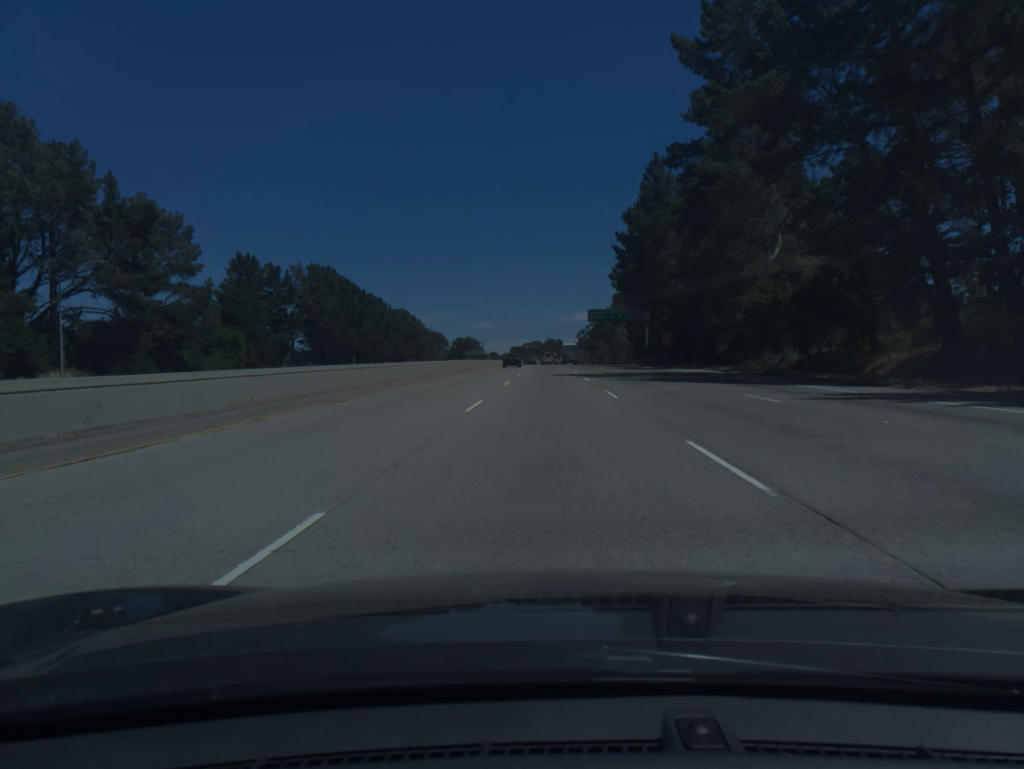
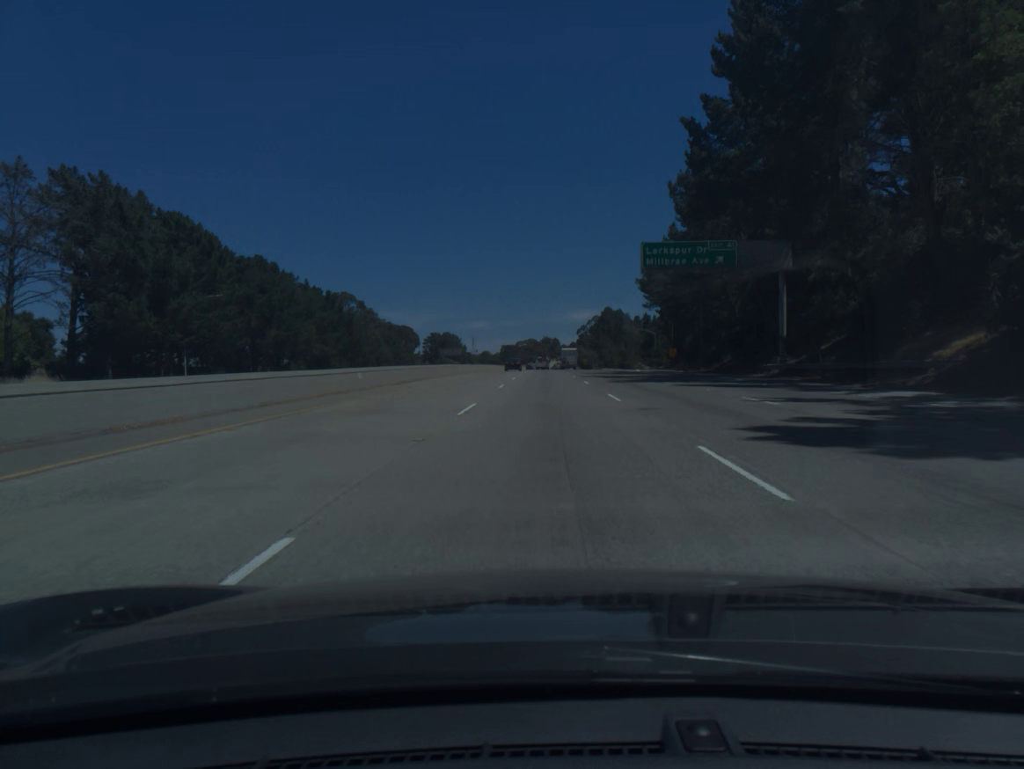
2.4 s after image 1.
(+0.2, +73.4) m; 0°
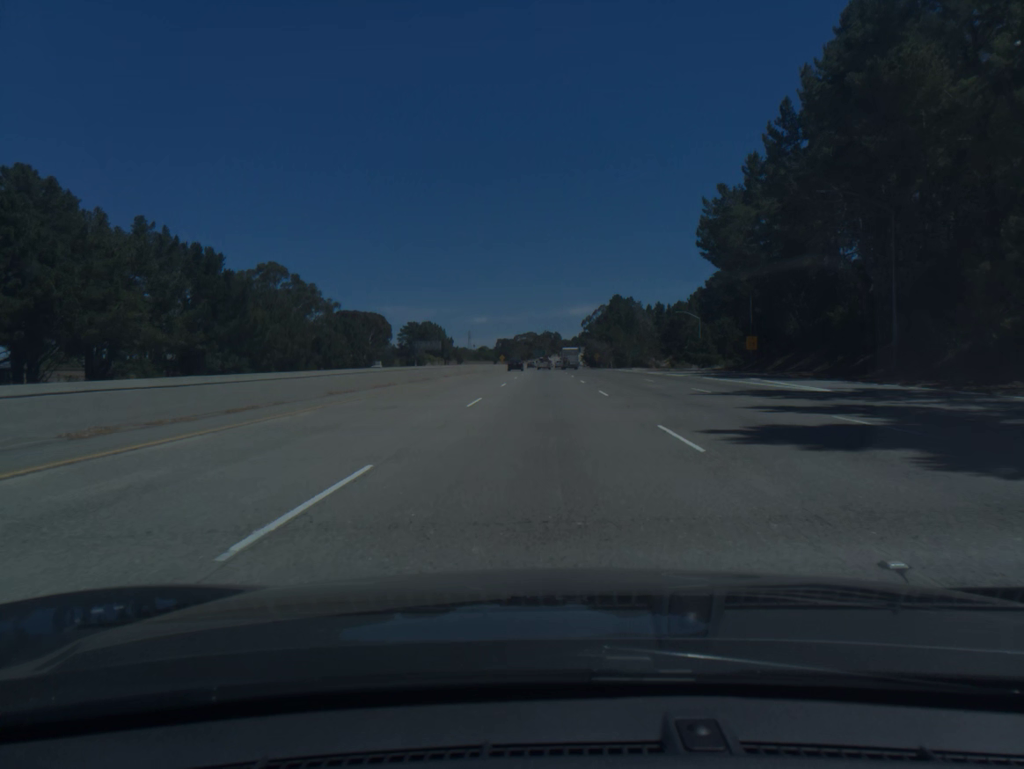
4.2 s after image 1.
(-0.1, +55.0) m; 0°
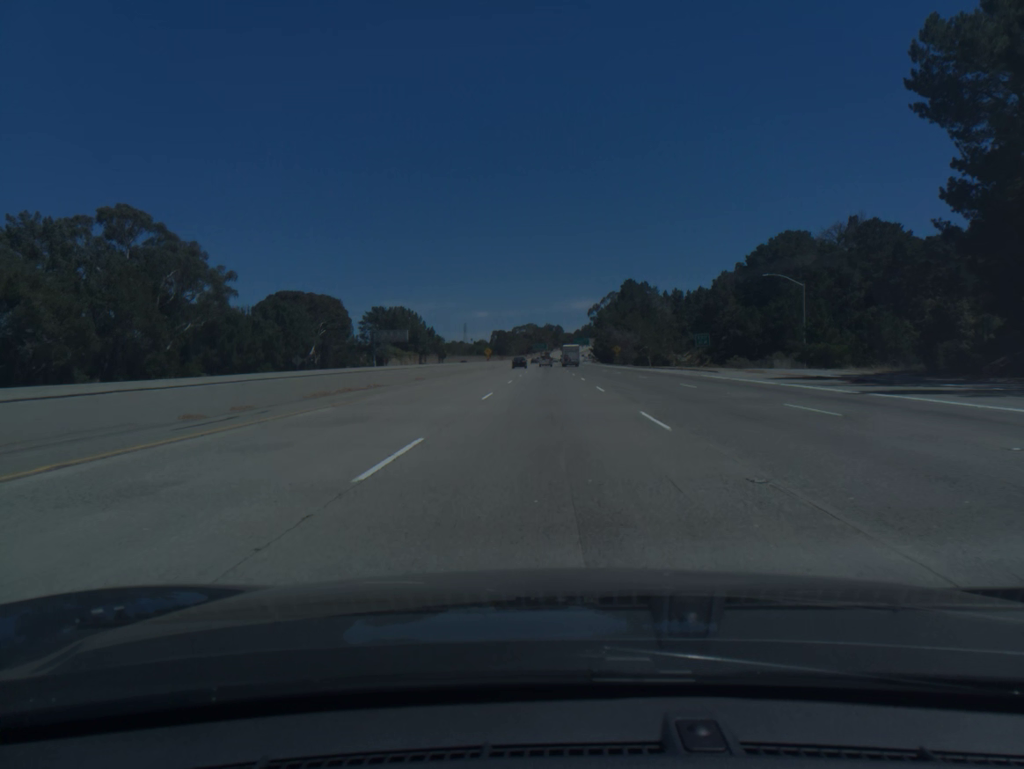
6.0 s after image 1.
(0.0, +55.2) m; 0°
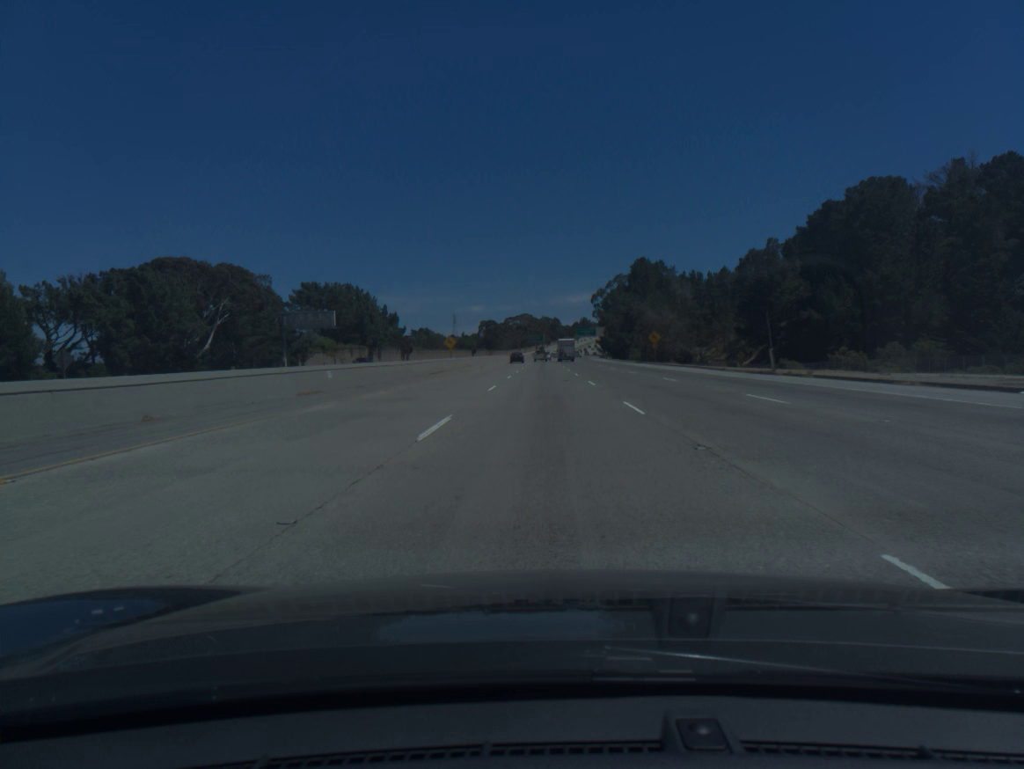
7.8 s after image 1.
(+0.1, +55.5) m; 0°
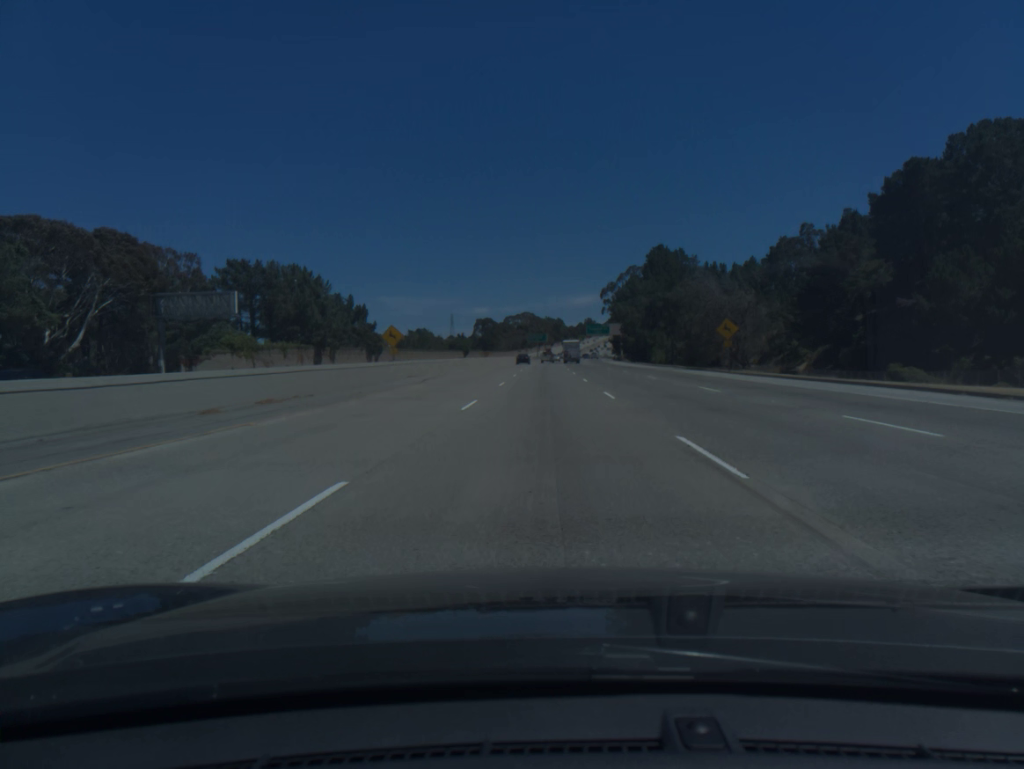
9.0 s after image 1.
(0.0, +37.0) m; 0°
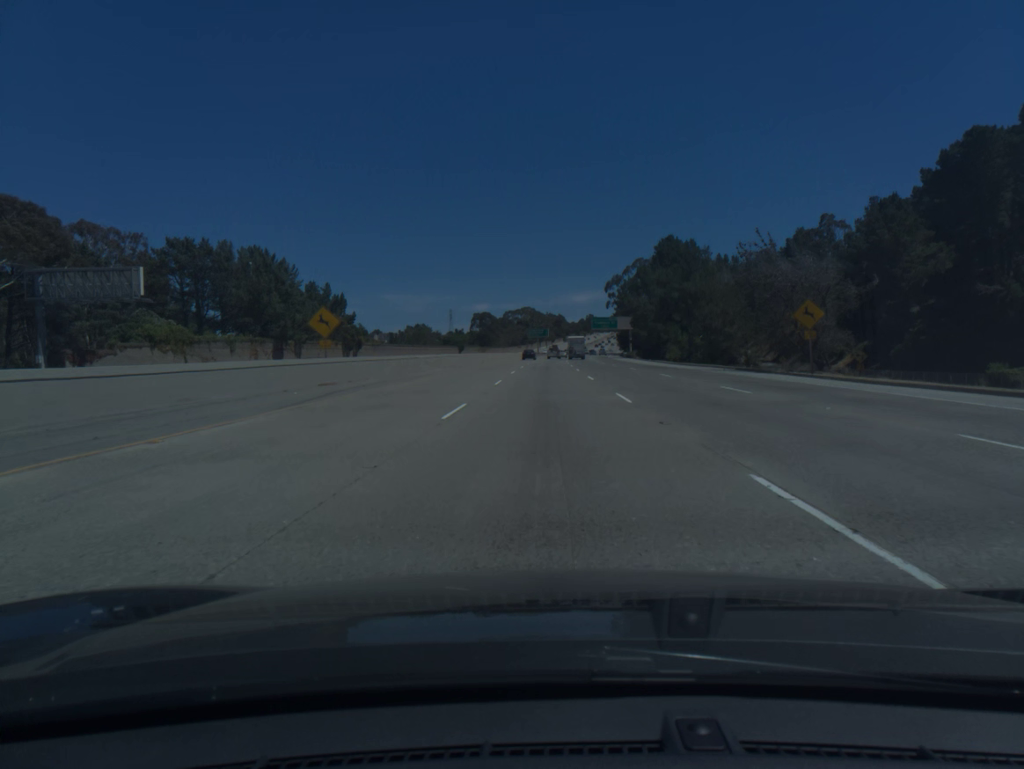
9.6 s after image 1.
(0.0, +18.5) m; 0°
